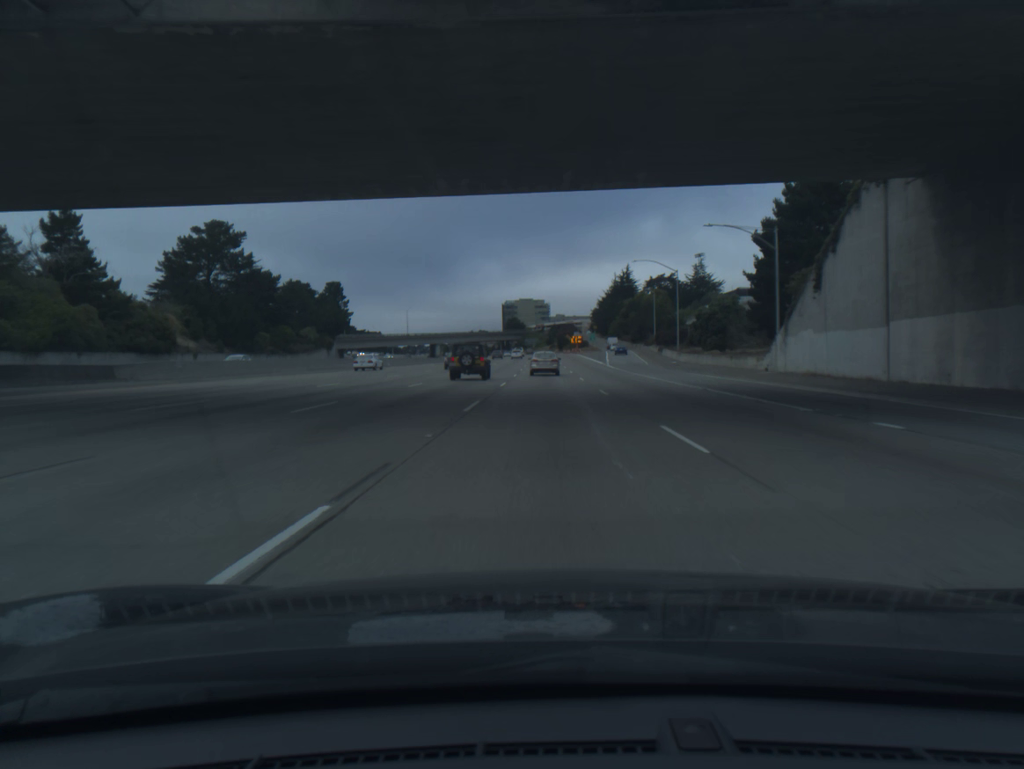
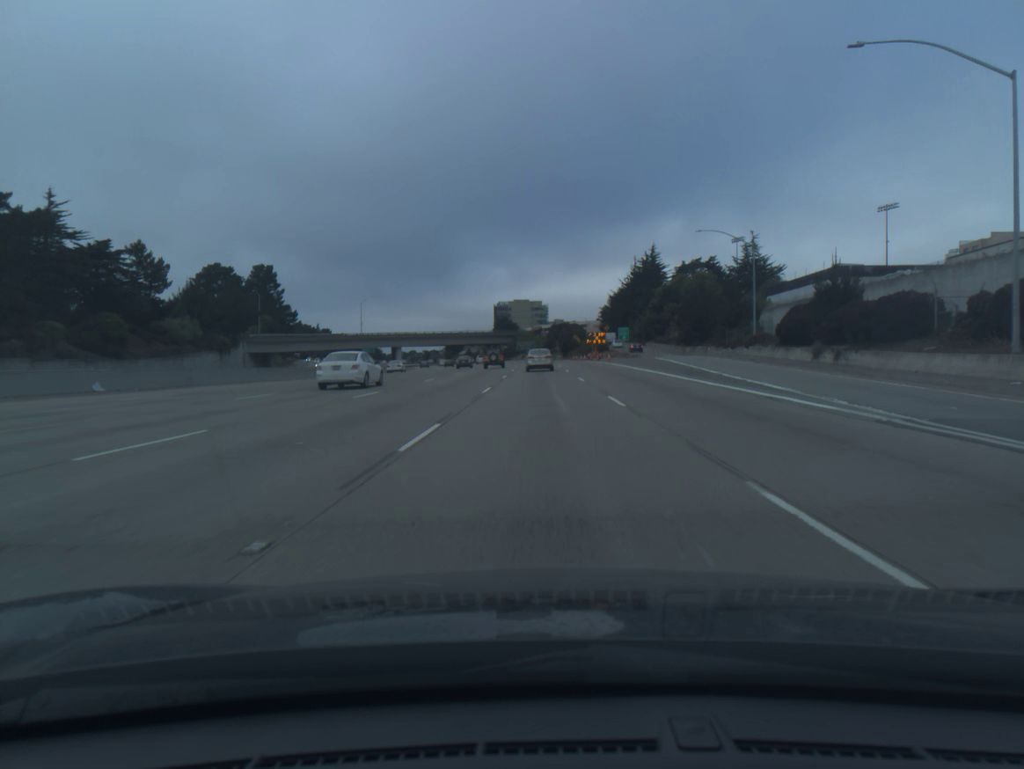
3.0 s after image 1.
(+0.1, +65.1) m; 0°
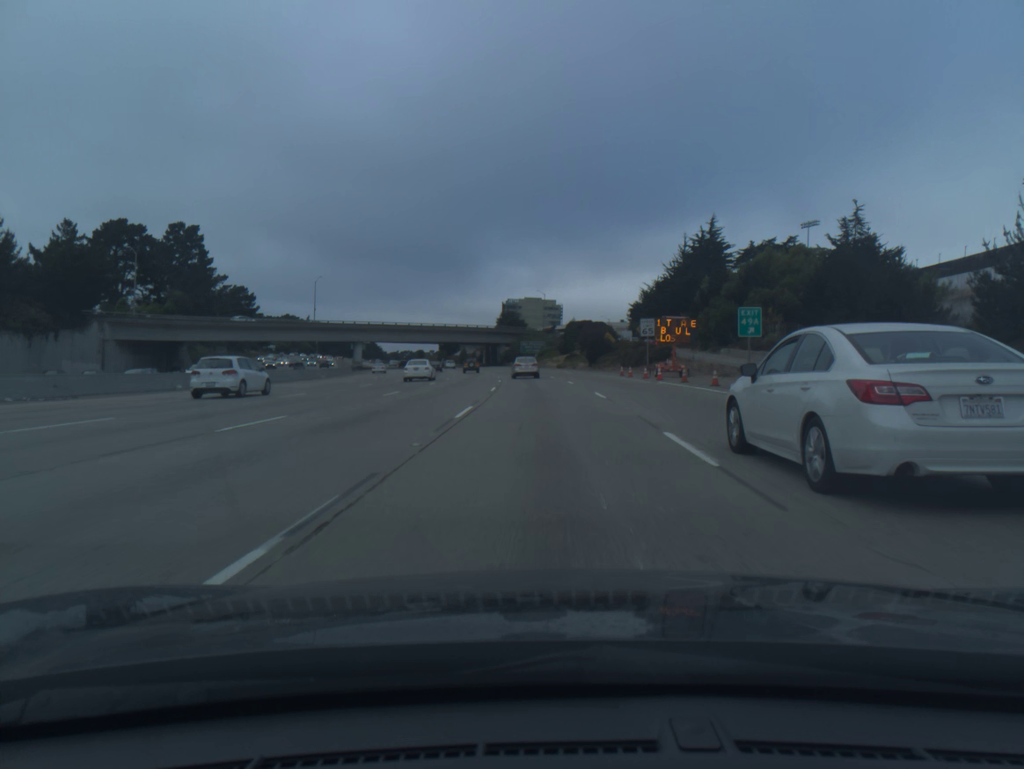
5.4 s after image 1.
(-0.2, +53.0) m; -1°
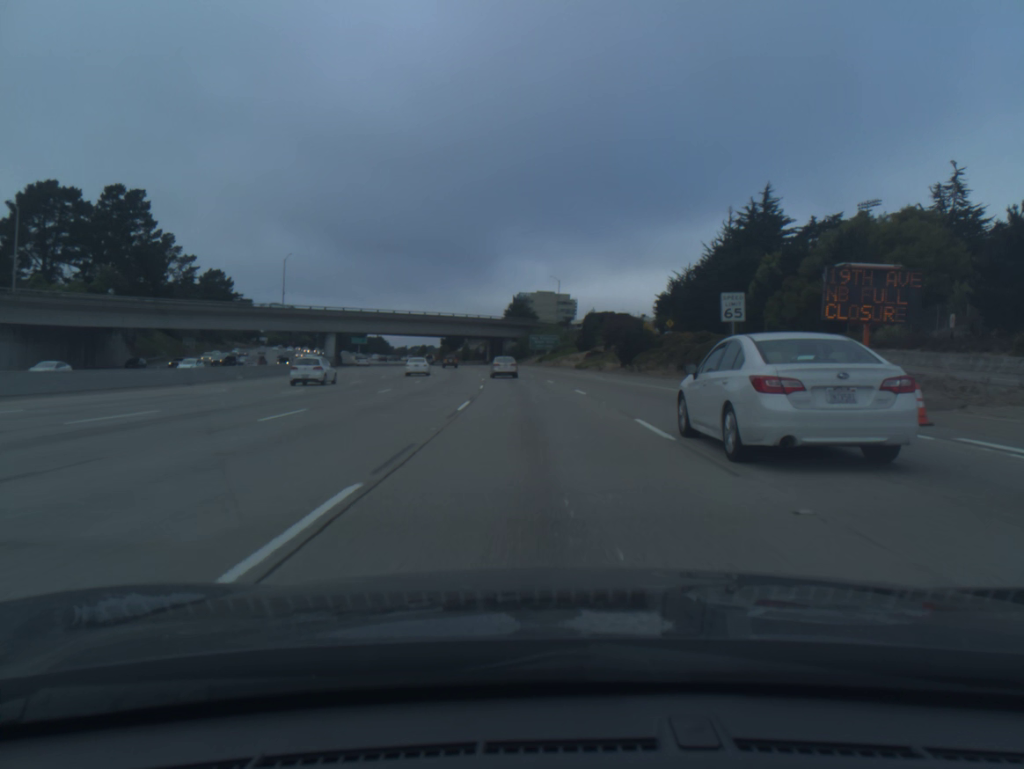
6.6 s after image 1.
(-0.1, +26.6) m; -1°
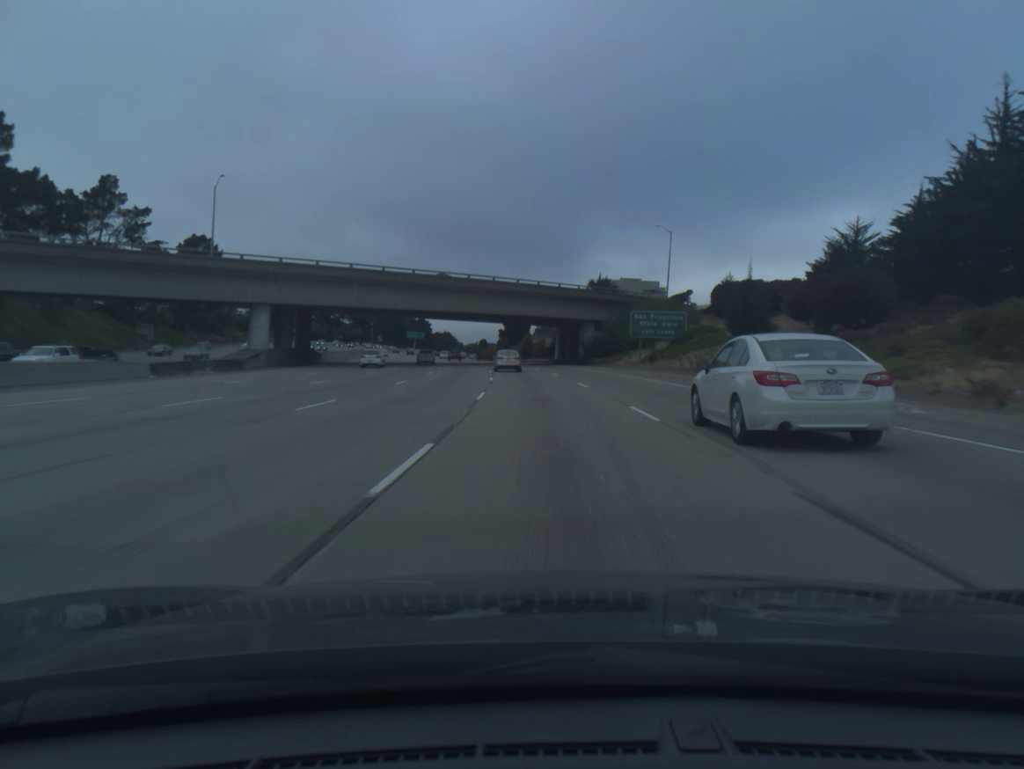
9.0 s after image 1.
(-2.5, +55.0) m; -5°
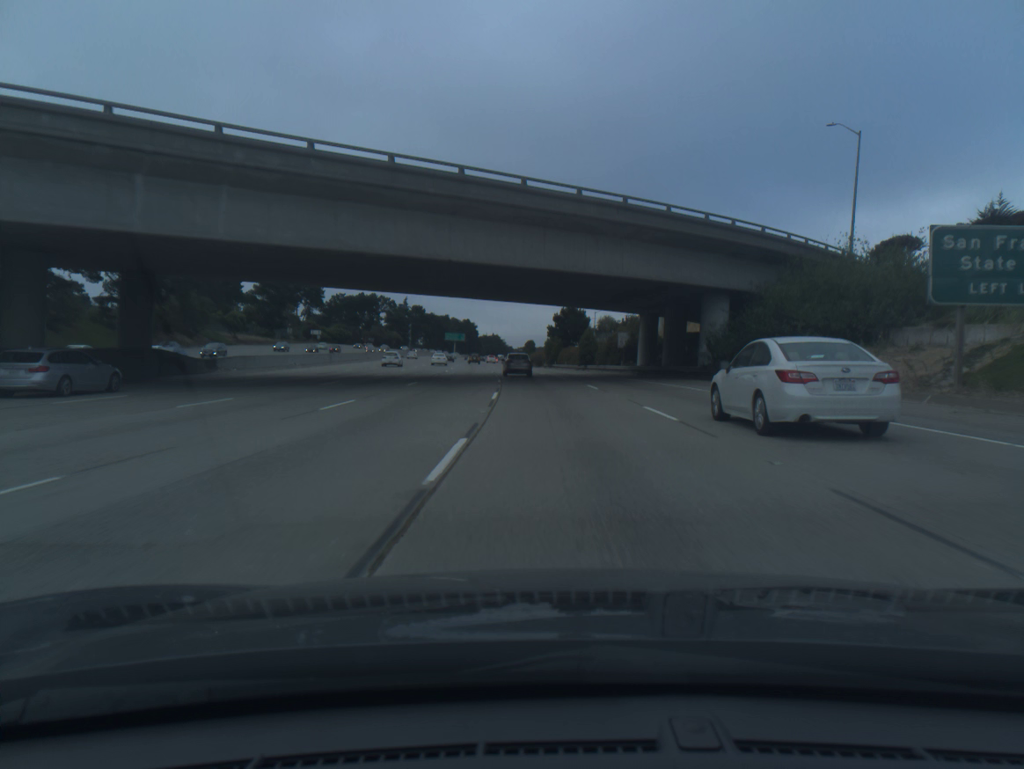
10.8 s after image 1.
(-1.6, +42.8) m; -4°
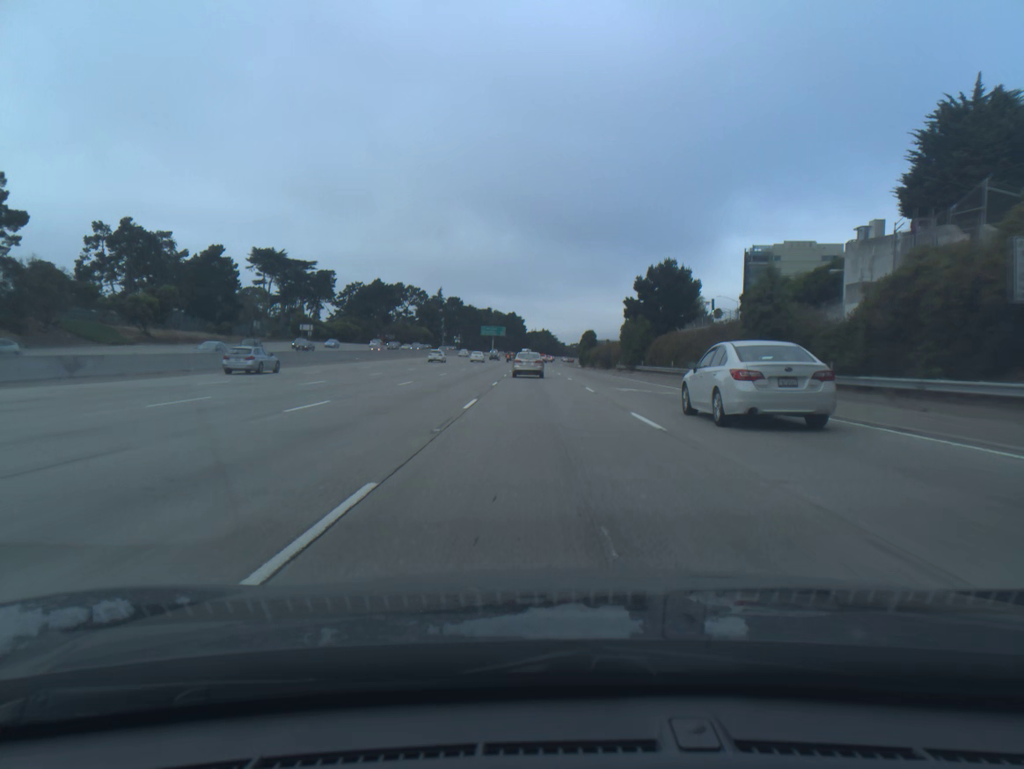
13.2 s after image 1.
(-1.9, +58.8) m; -4°
